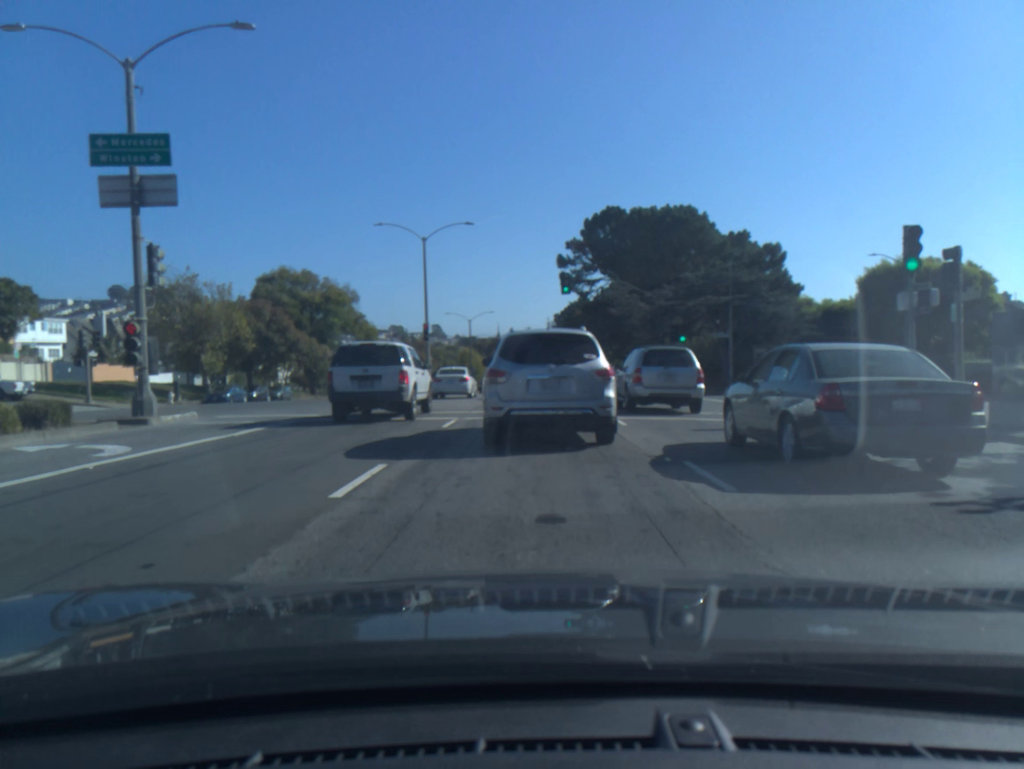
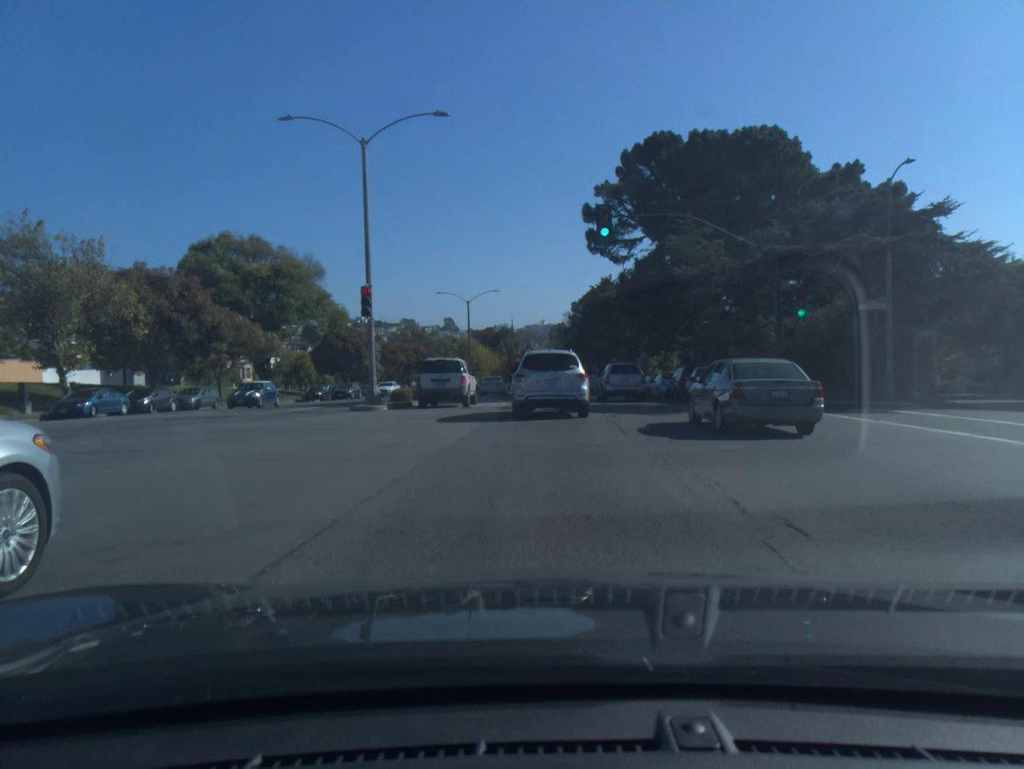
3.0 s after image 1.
(-0.3, +18.7) m; -1°
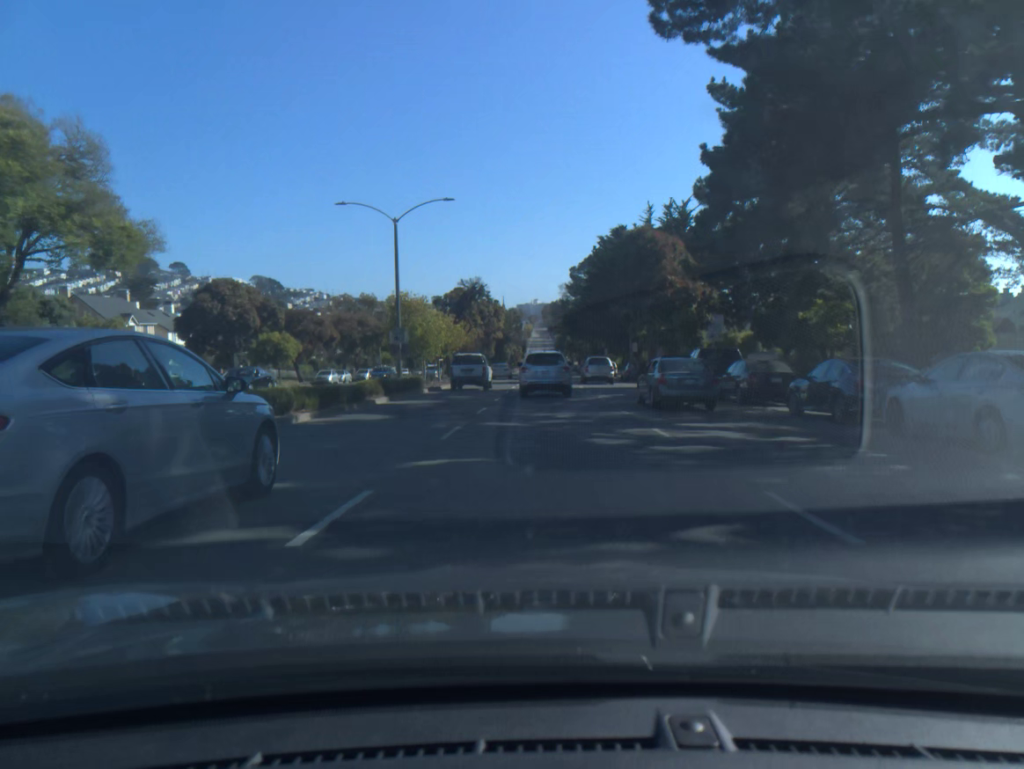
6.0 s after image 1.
(+0.1, +32.0) m; 0°
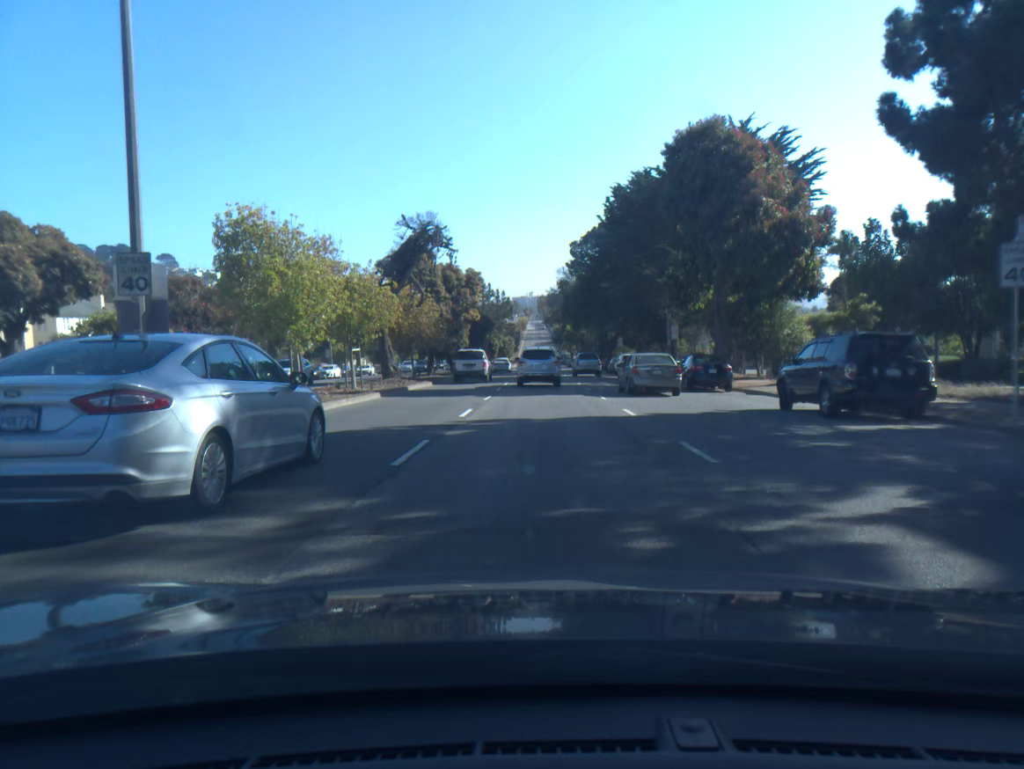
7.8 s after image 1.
(+0.1, +25.1) m; 0°
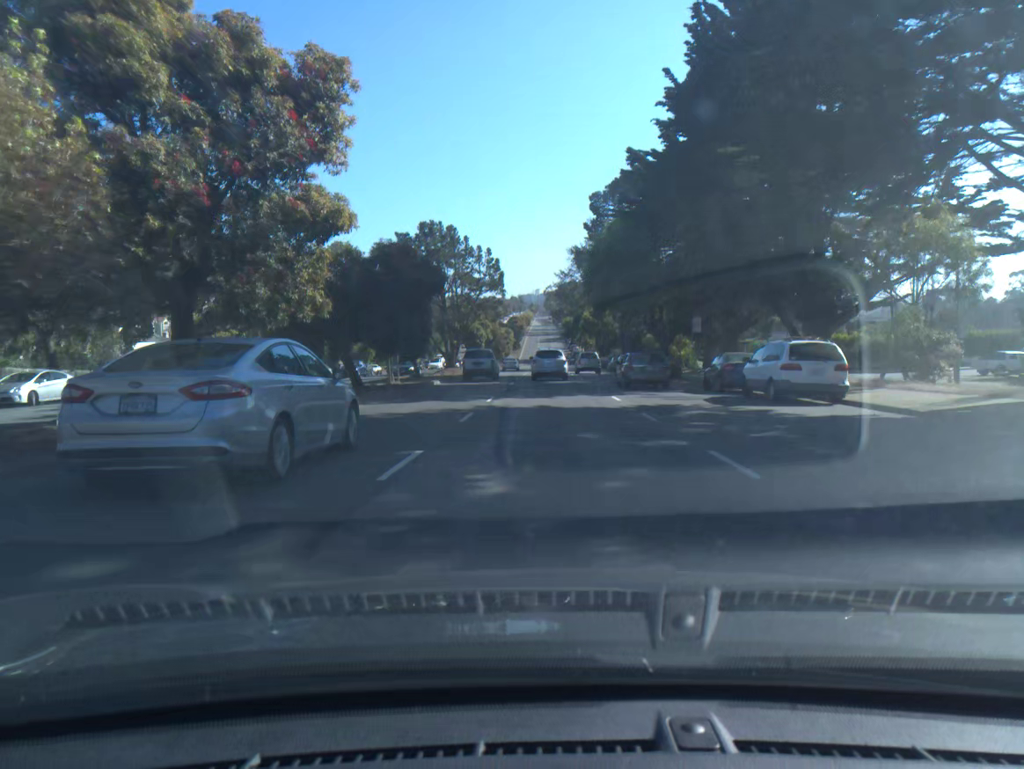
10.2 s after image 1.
(-0.1, +38.2) m; 0°
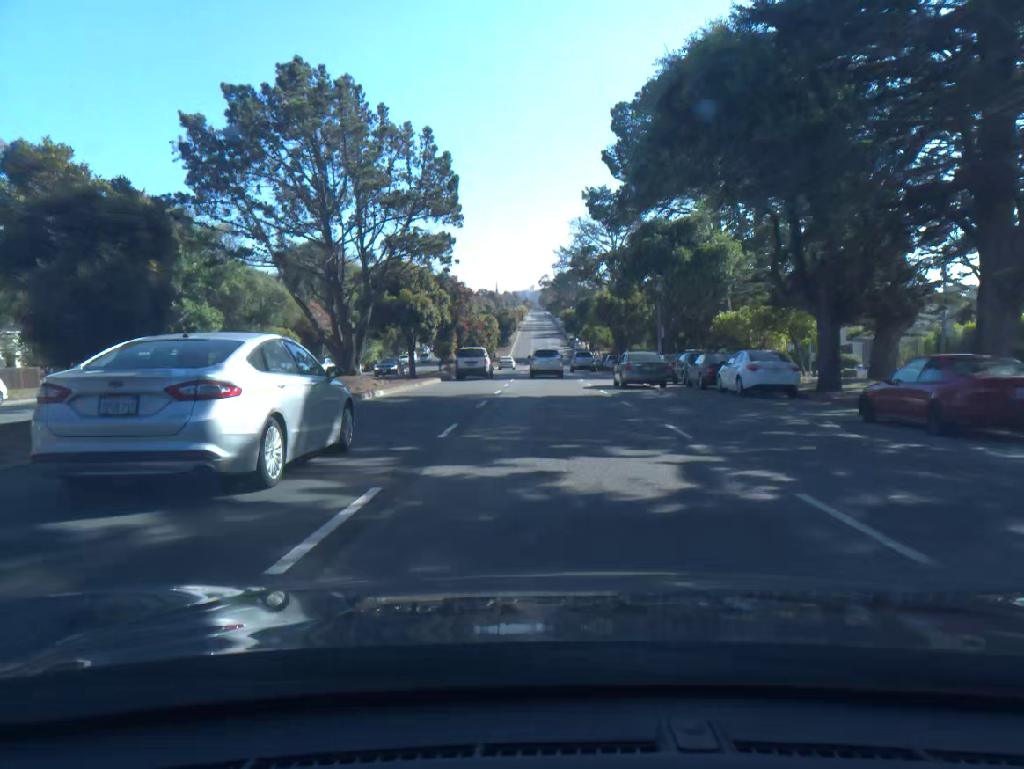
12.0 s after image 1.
(+0.1, +32.2) m; +1°
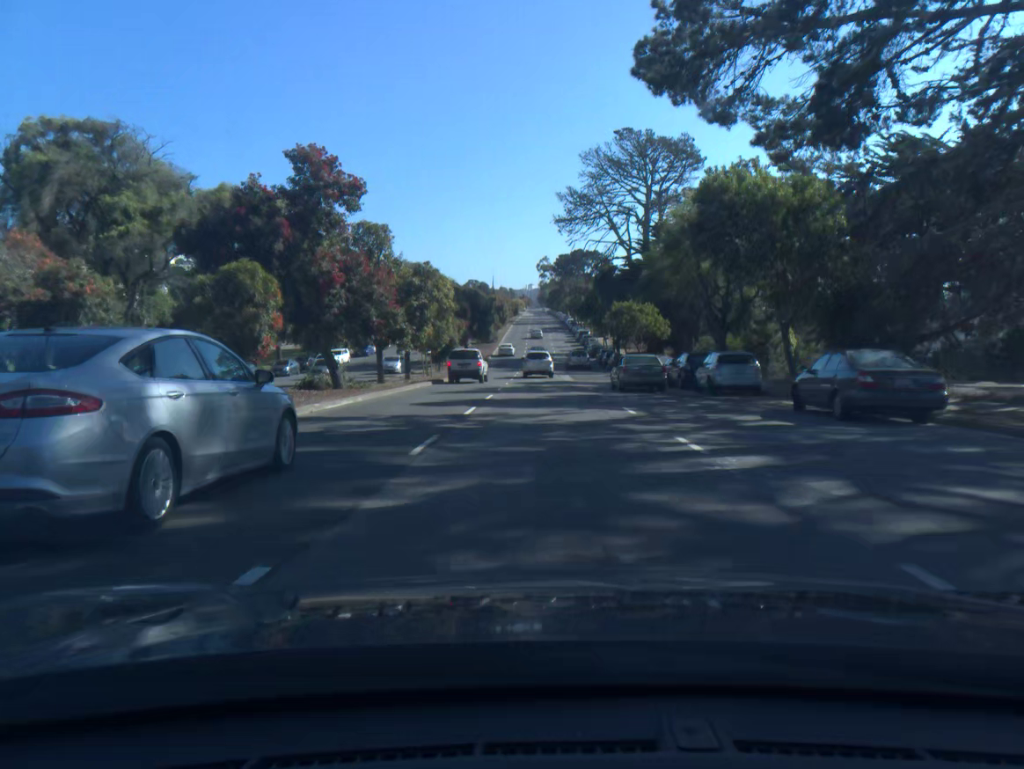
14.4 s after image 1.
(0.0, +45.4) m; 0°
